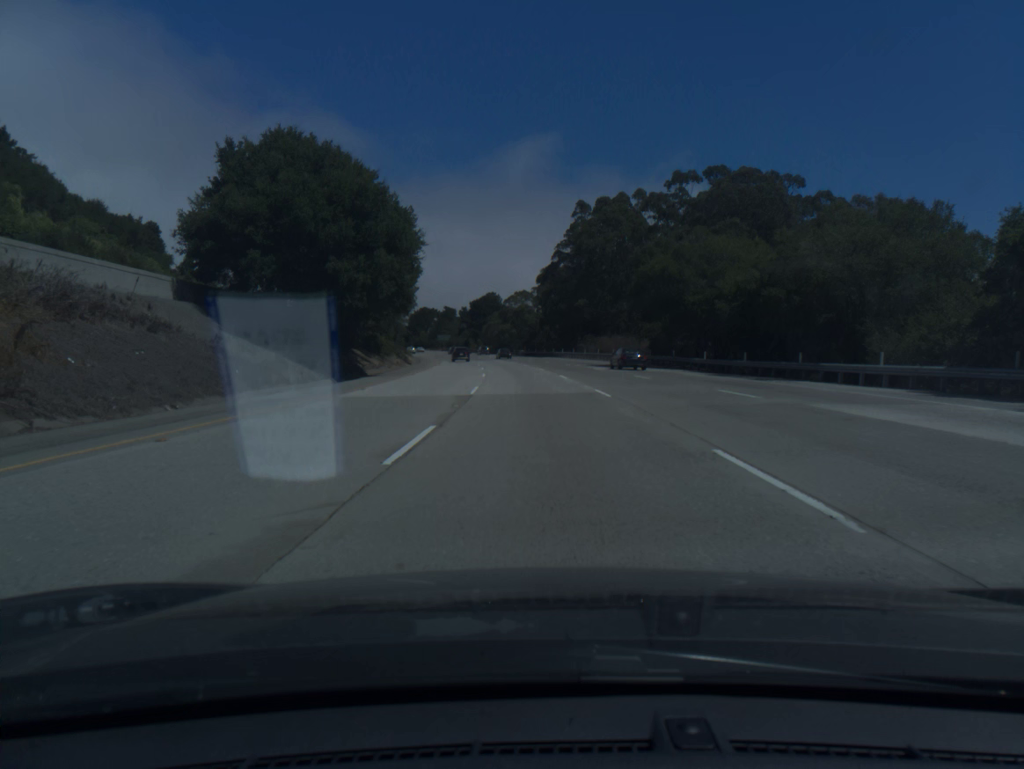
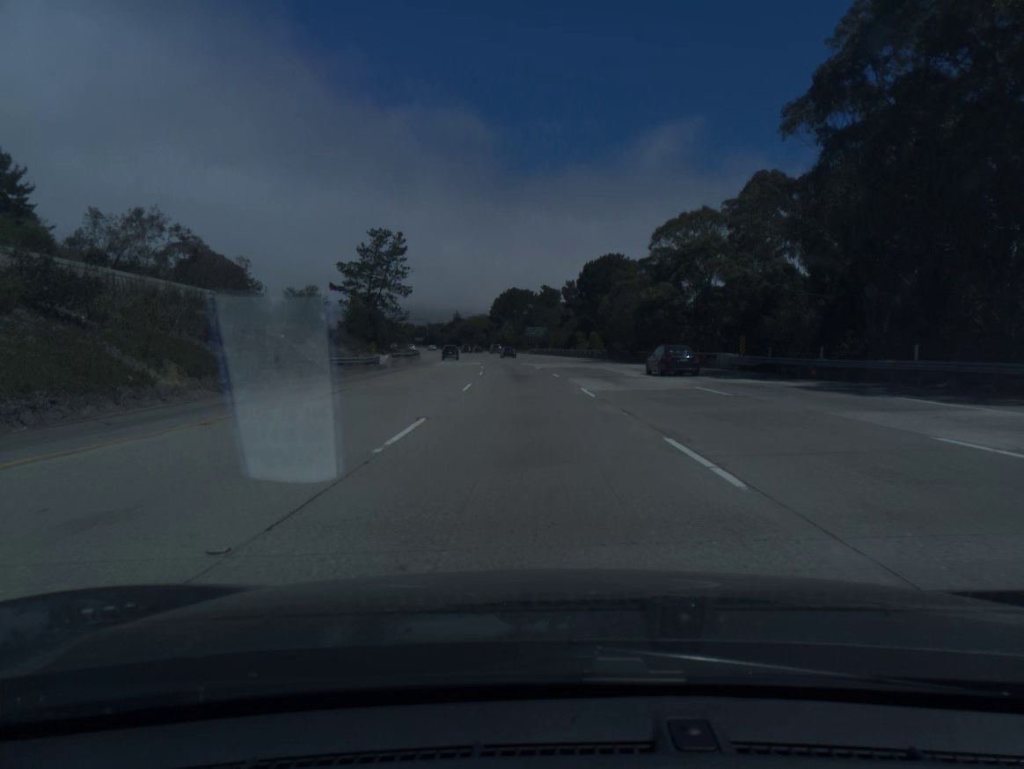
(-6.9, +99.8) m; -8°
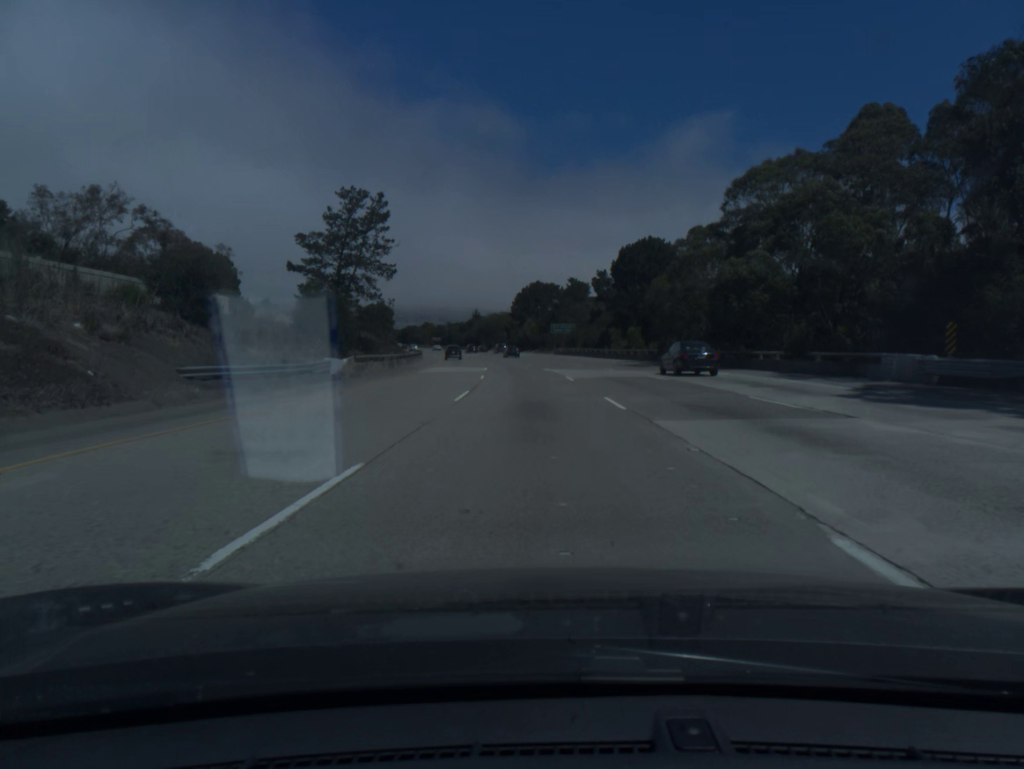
(-0.3, +20.0) m; -2°
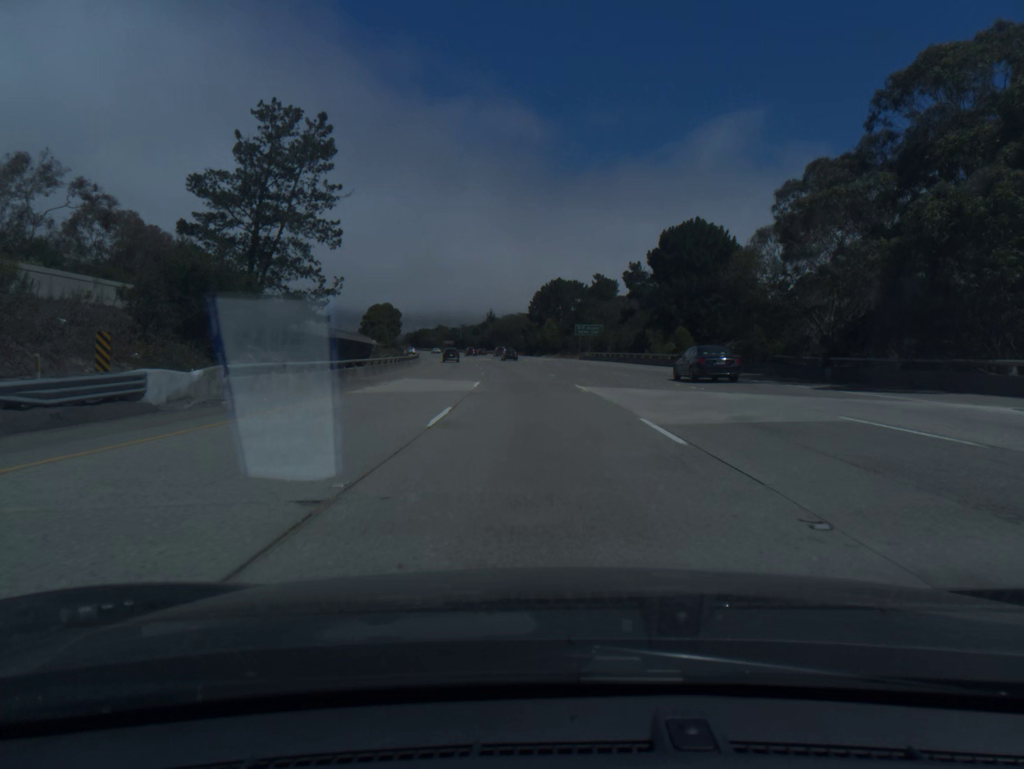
(-0.3, +20.0) m; -1°
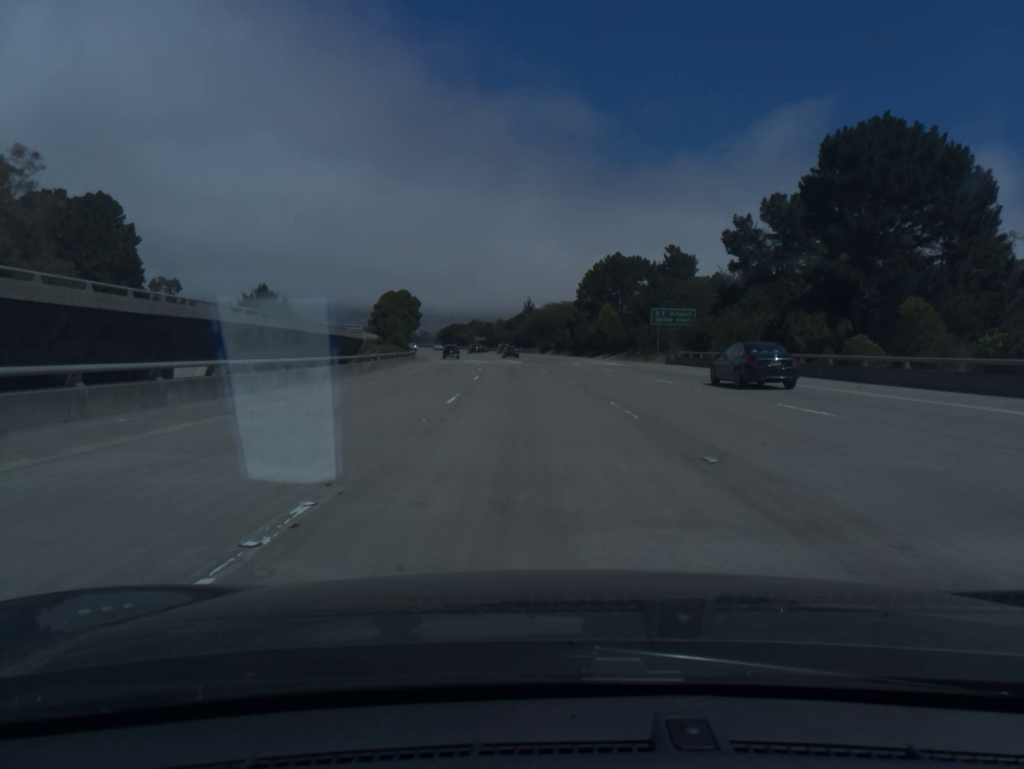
(-1.1, +40.1) m; -3°
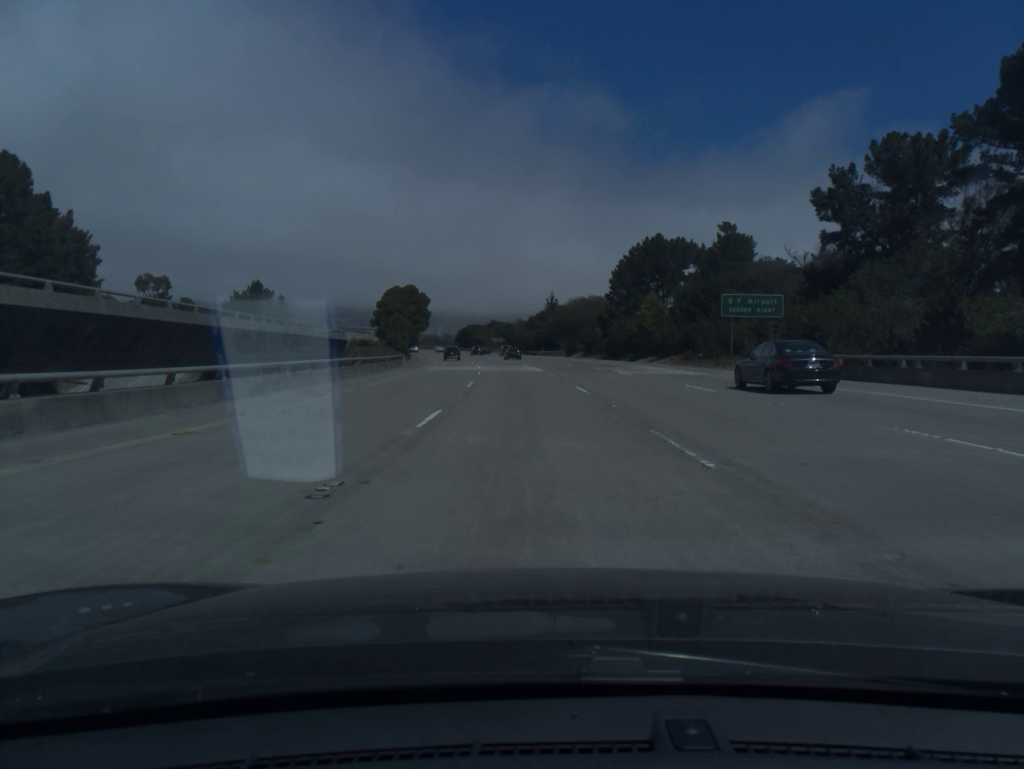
(-0.3, +20.1) m; -2°
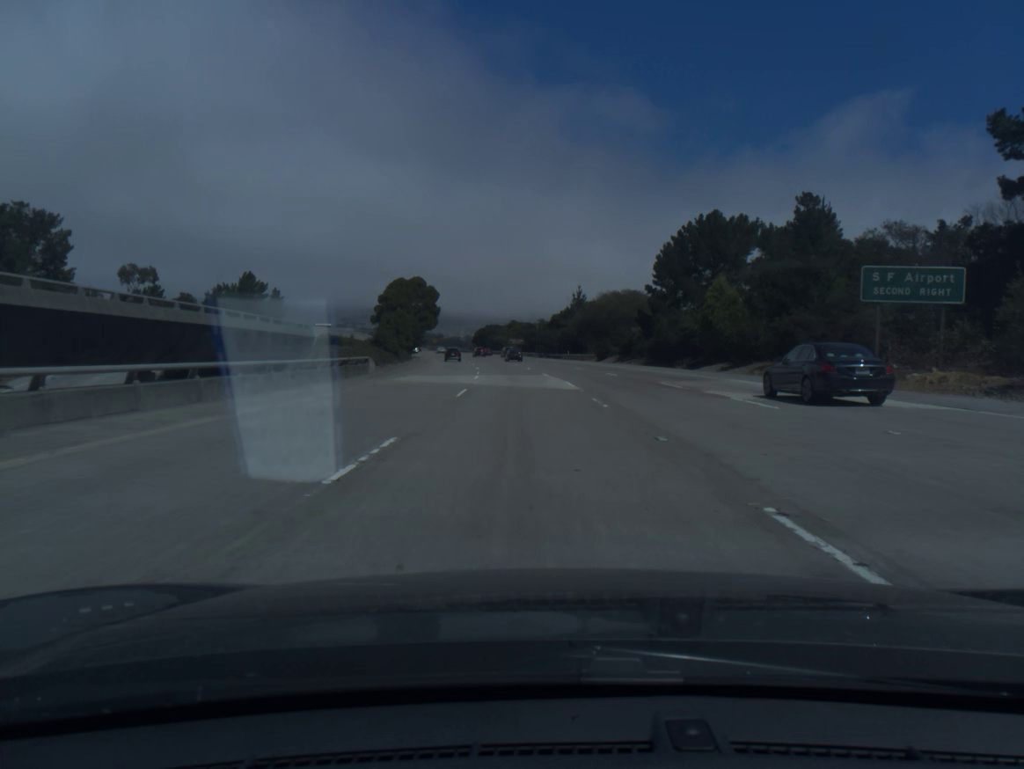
(-0.3, +20.1) m; -2°
